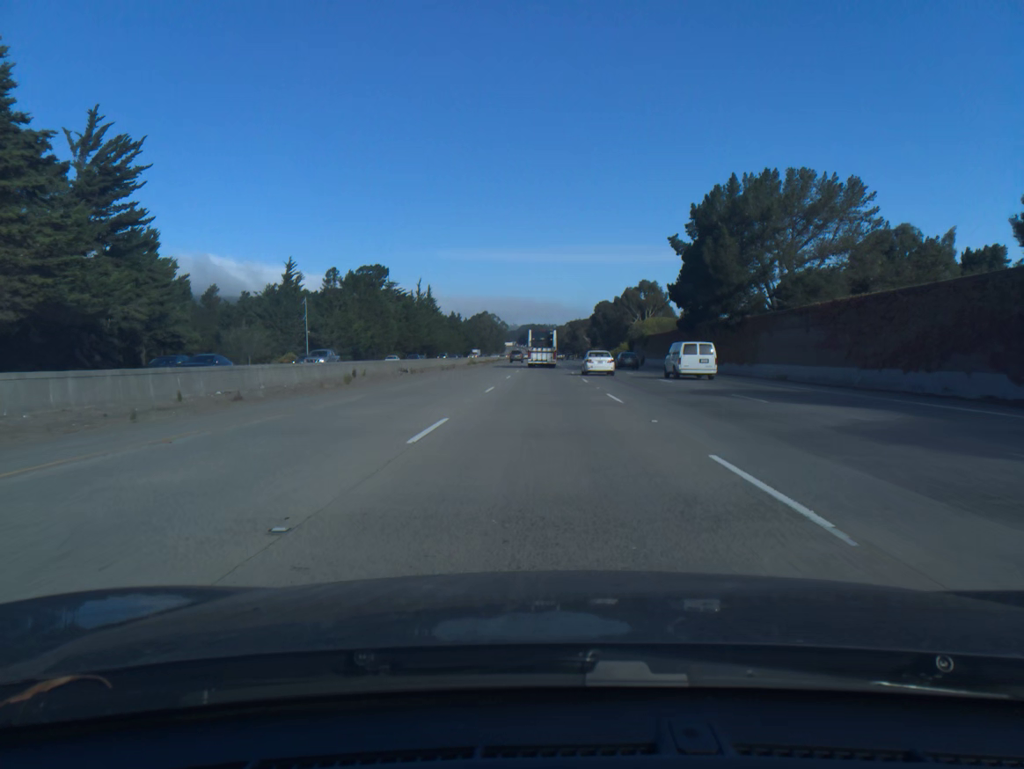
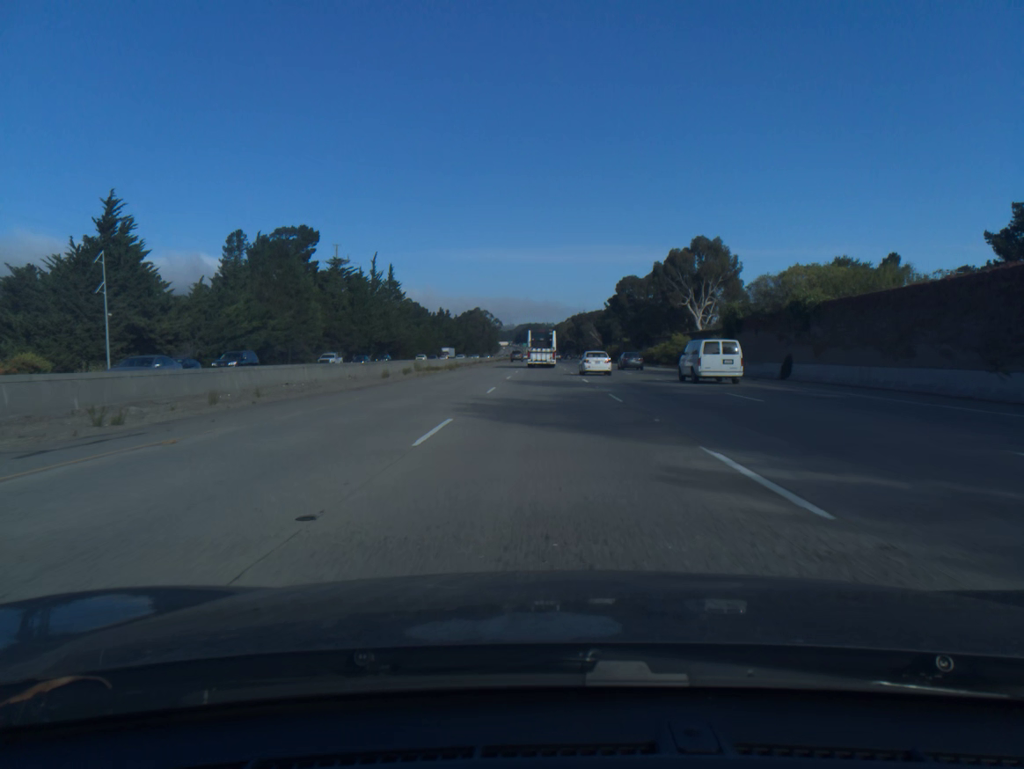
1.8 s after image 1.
(+0.1, +58.2) m; 0°
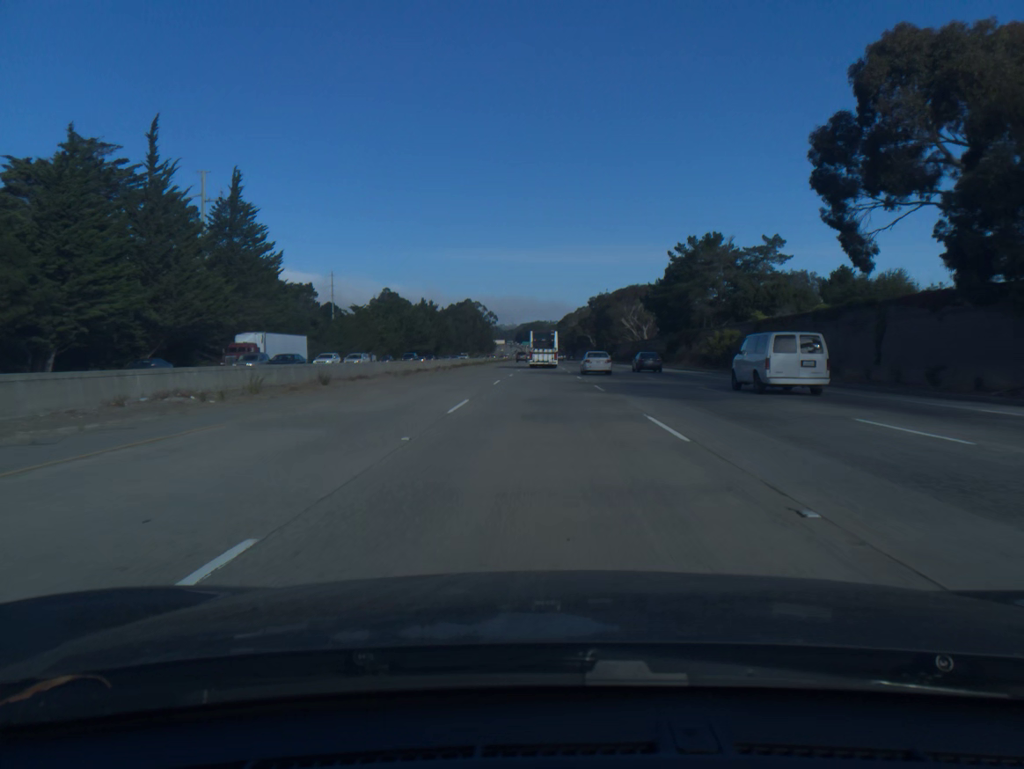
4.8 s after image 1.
(0.0, +97.4) m; 0°
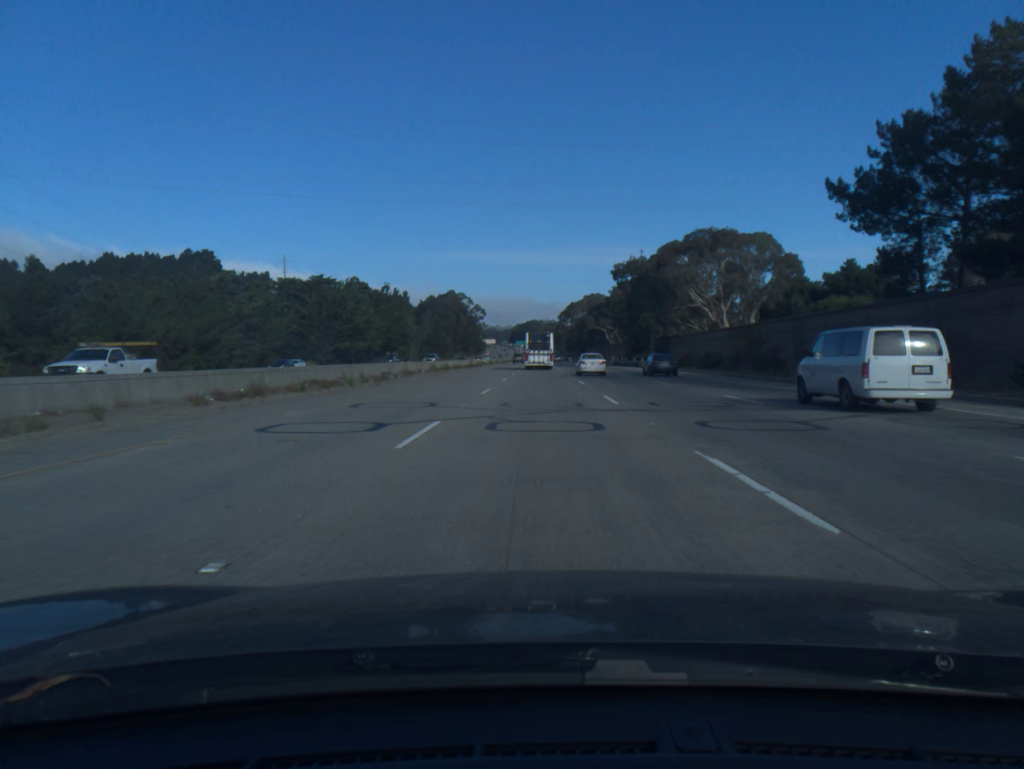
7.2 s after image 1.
(+0.2, +78.2) m; 0°
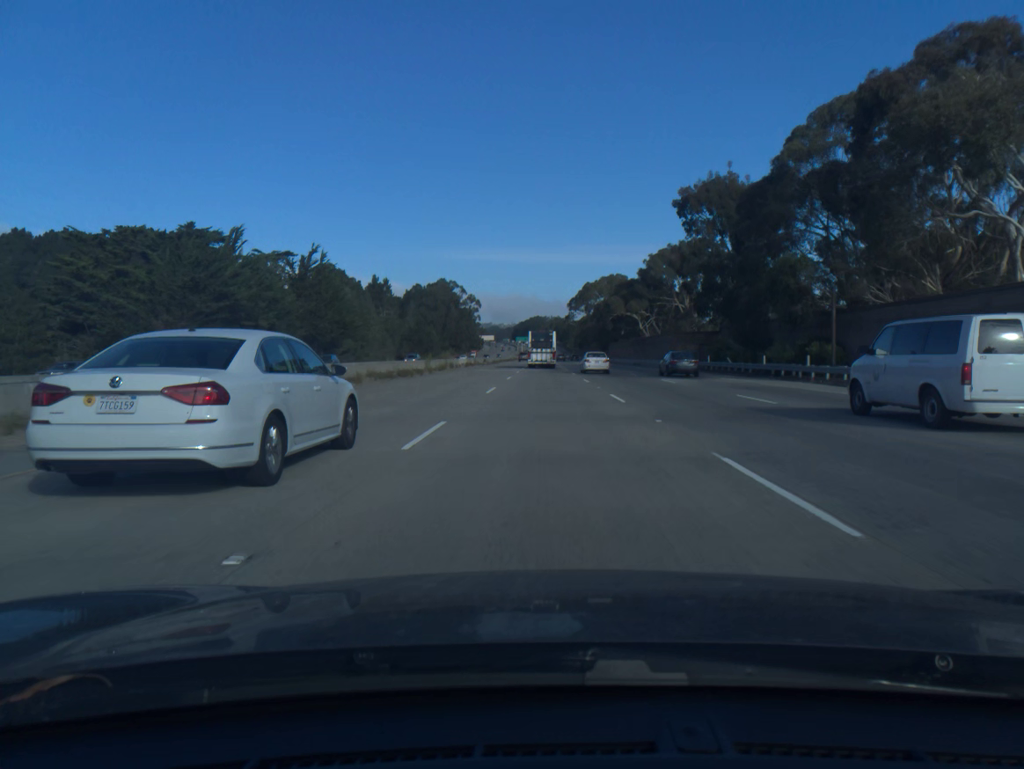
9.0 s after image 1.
(-0.2, +58.9) m; 0°
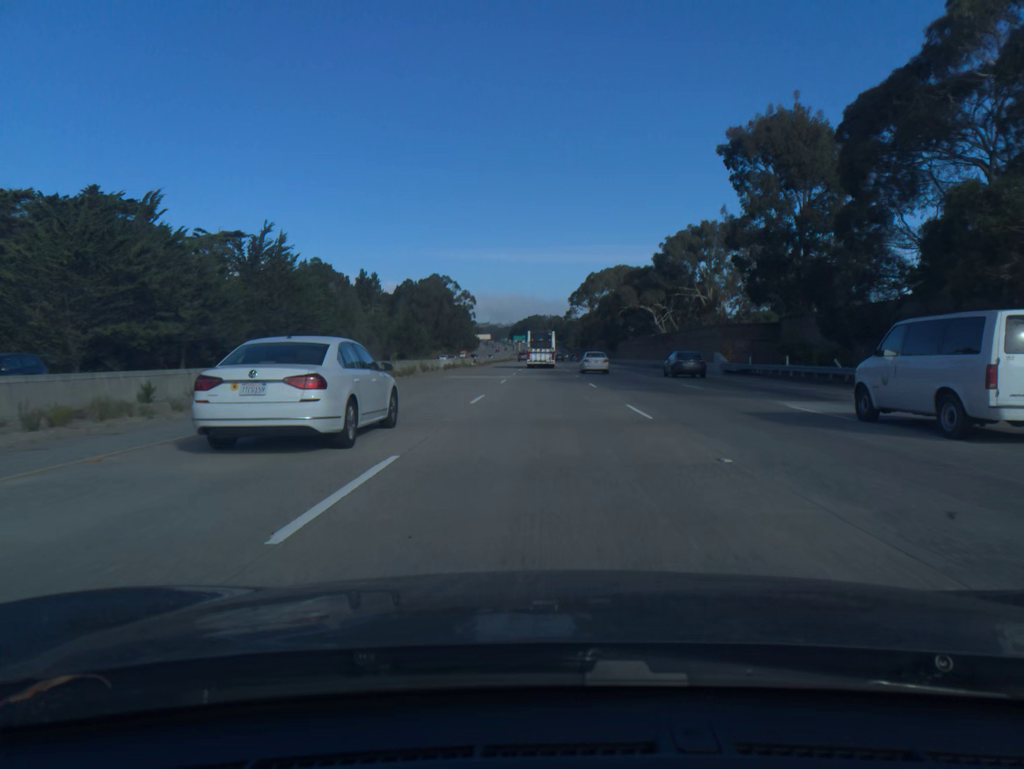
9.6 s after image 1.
(0.0, +19.7) m; 0°
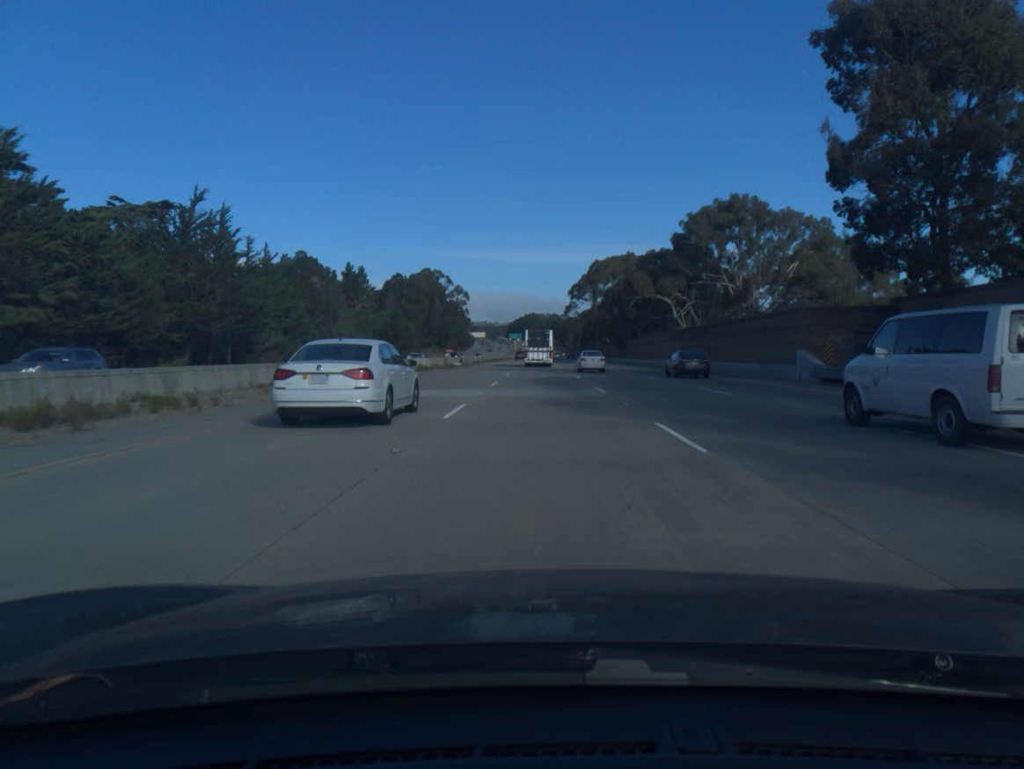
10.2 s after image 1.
(0.0, +19.7) m; 0°
